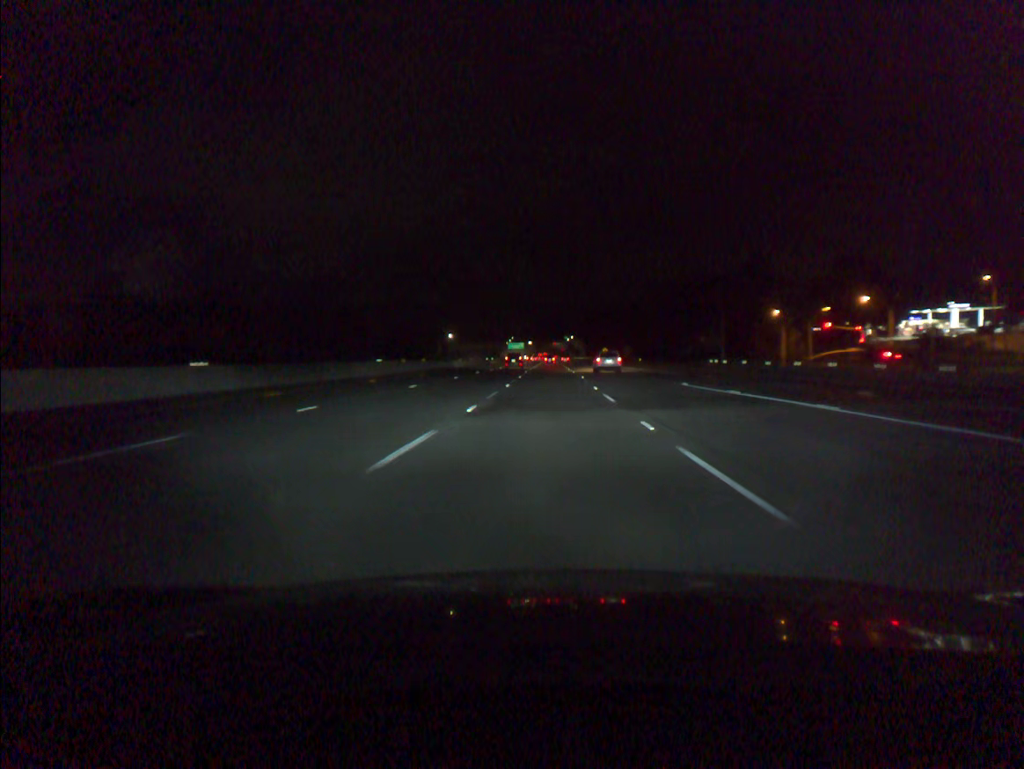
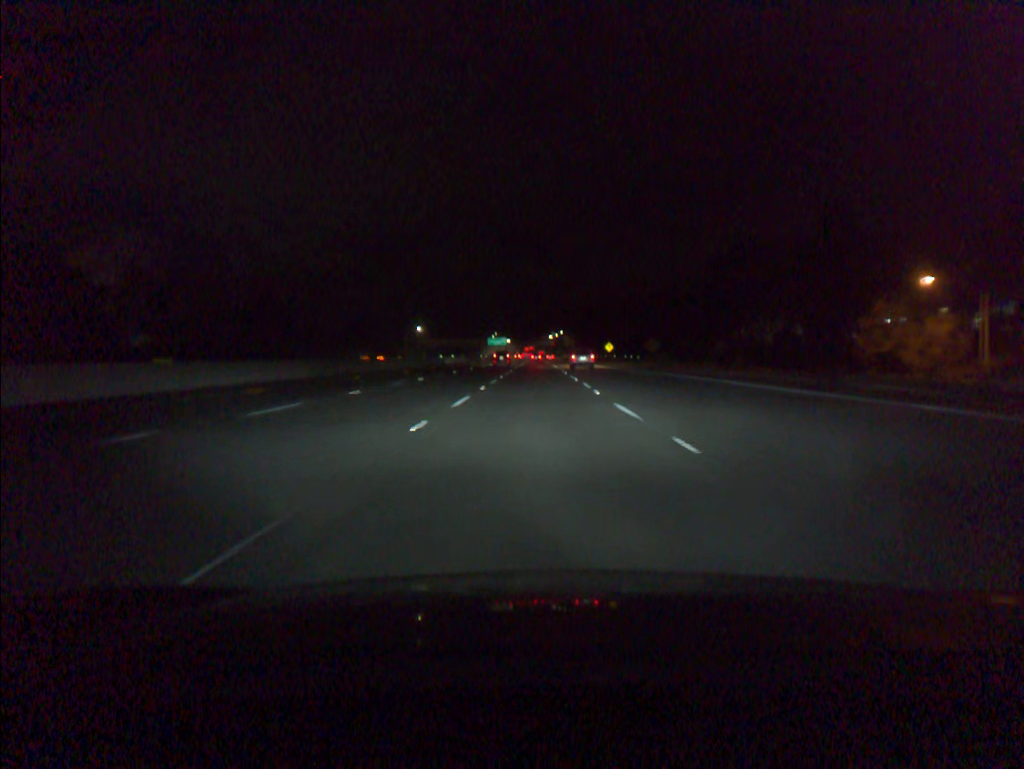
(+0.6, +50.9) m; +1°
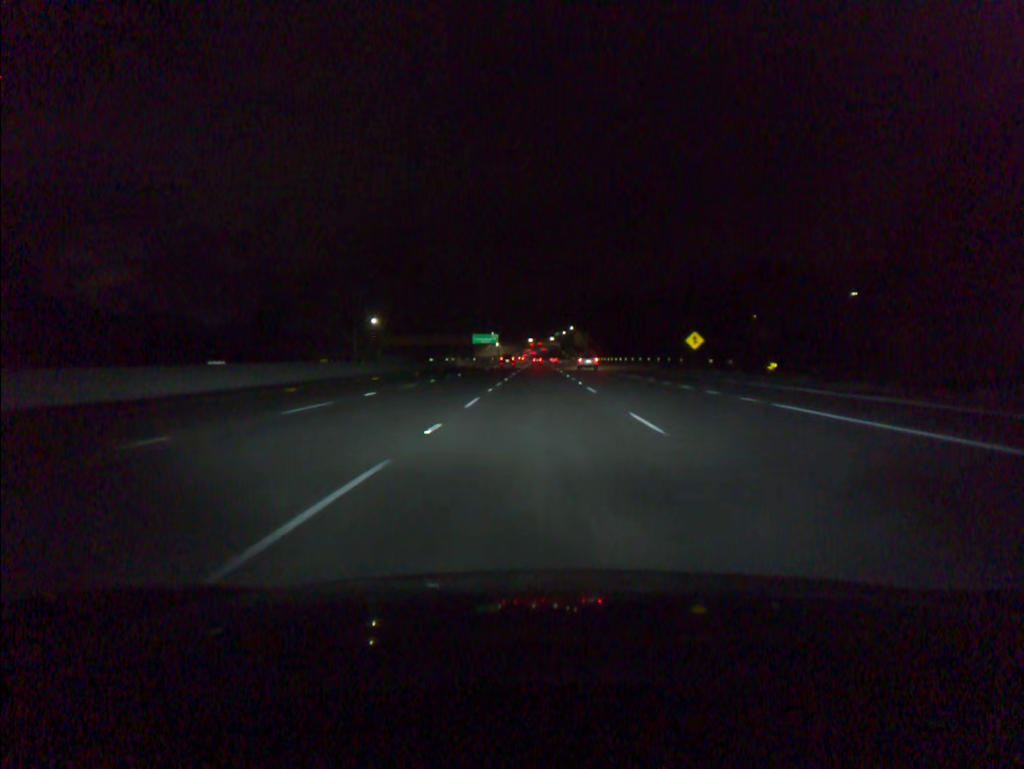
(-0.4, +84.5) m; 0°
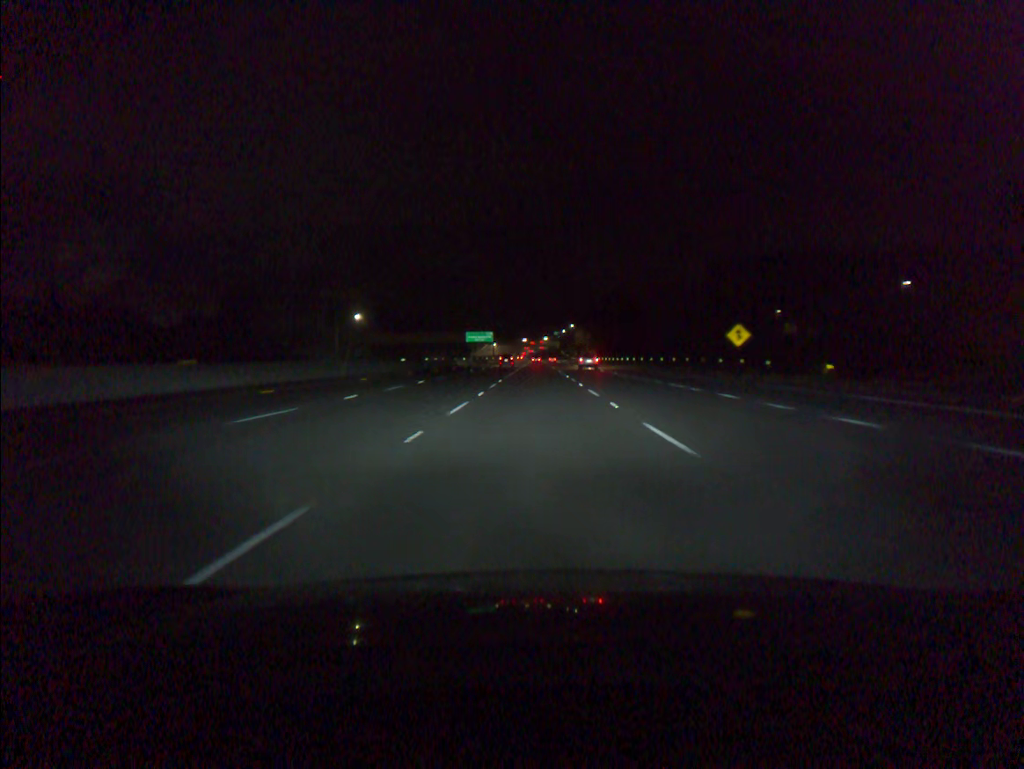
(0.0, +16.9) m; 0°
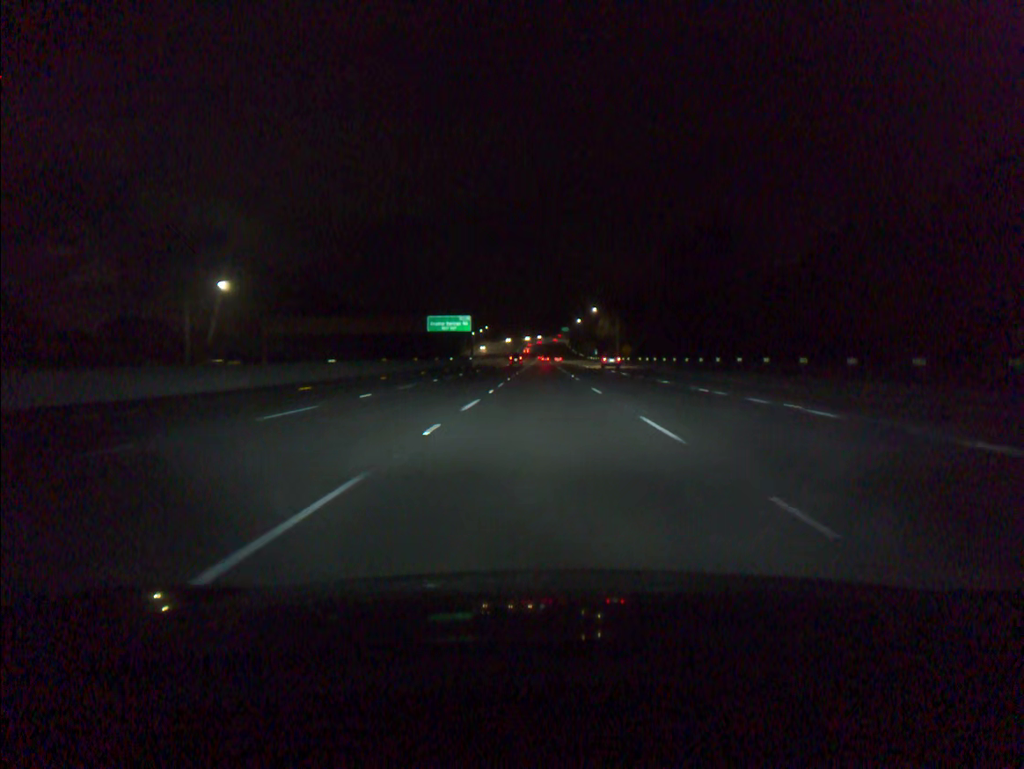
(-0.3, +84.1) m; 0°
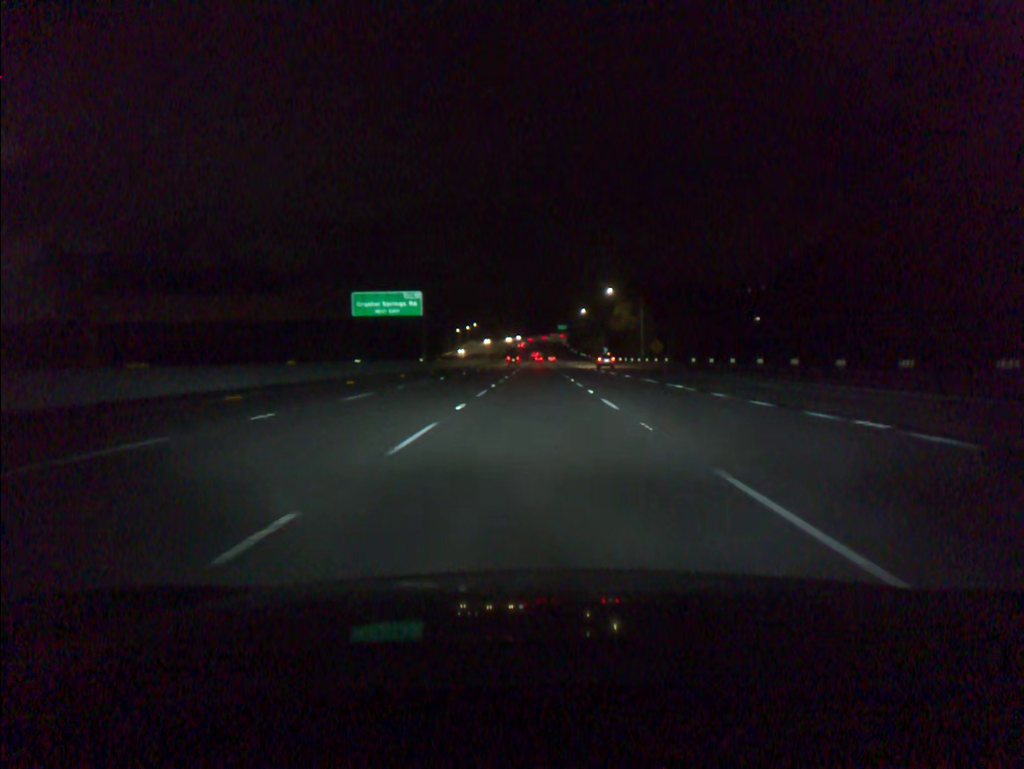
(+0.2, +50.3) m; 0°
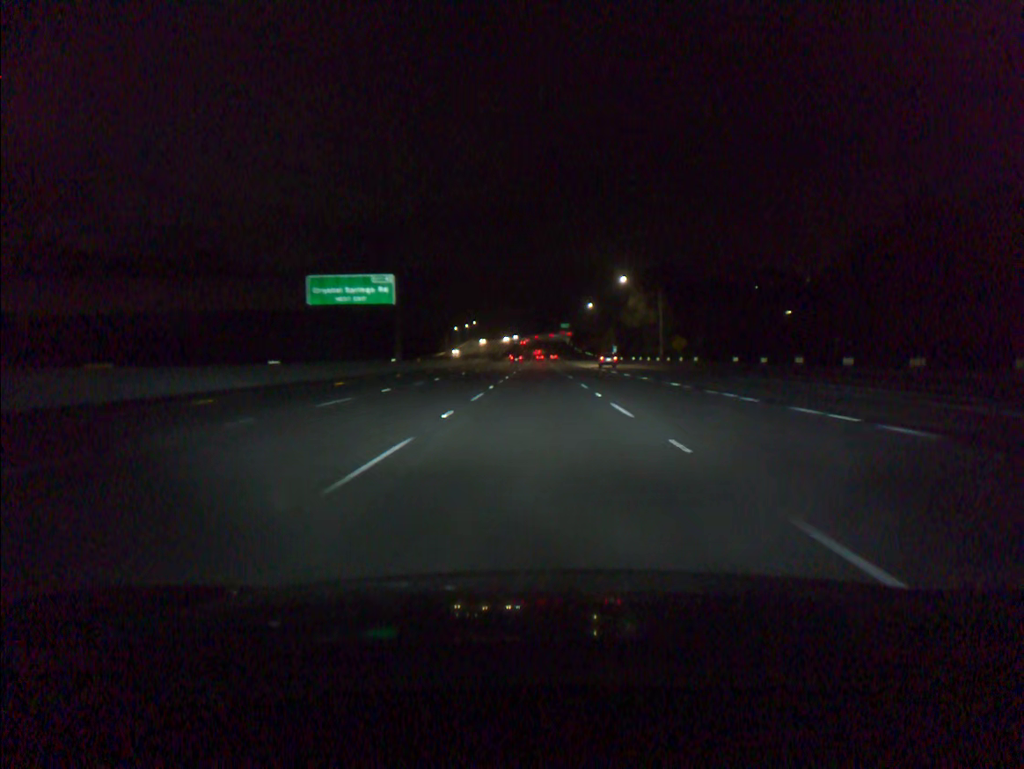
(0.0, +16.8) m; 0°
